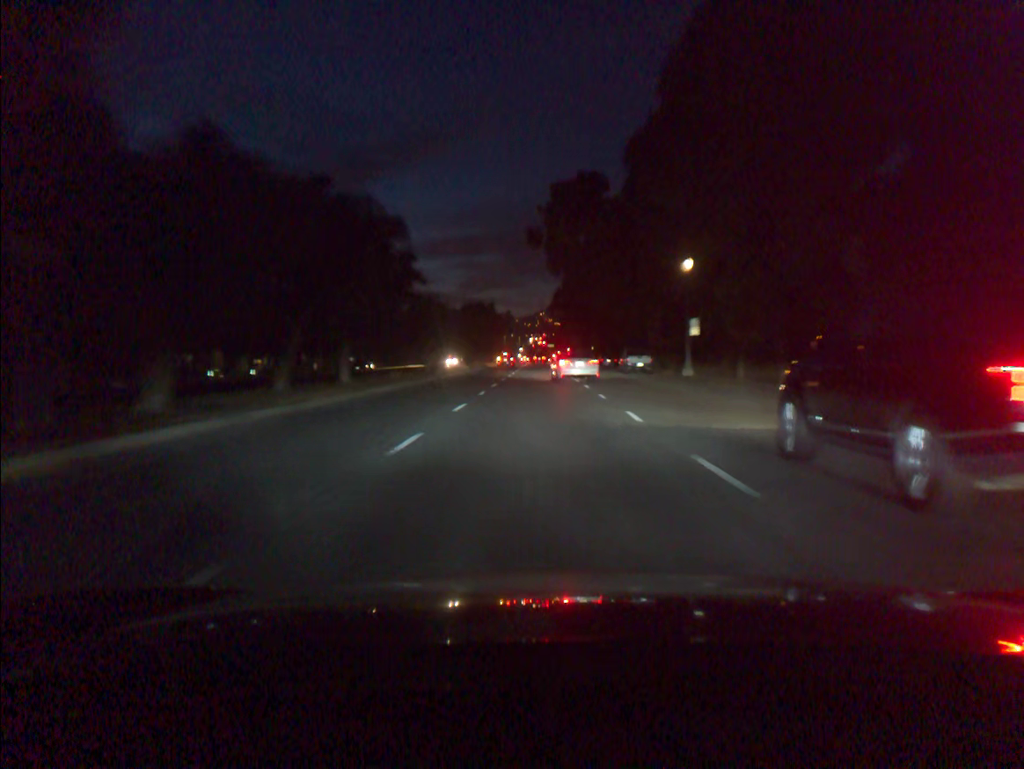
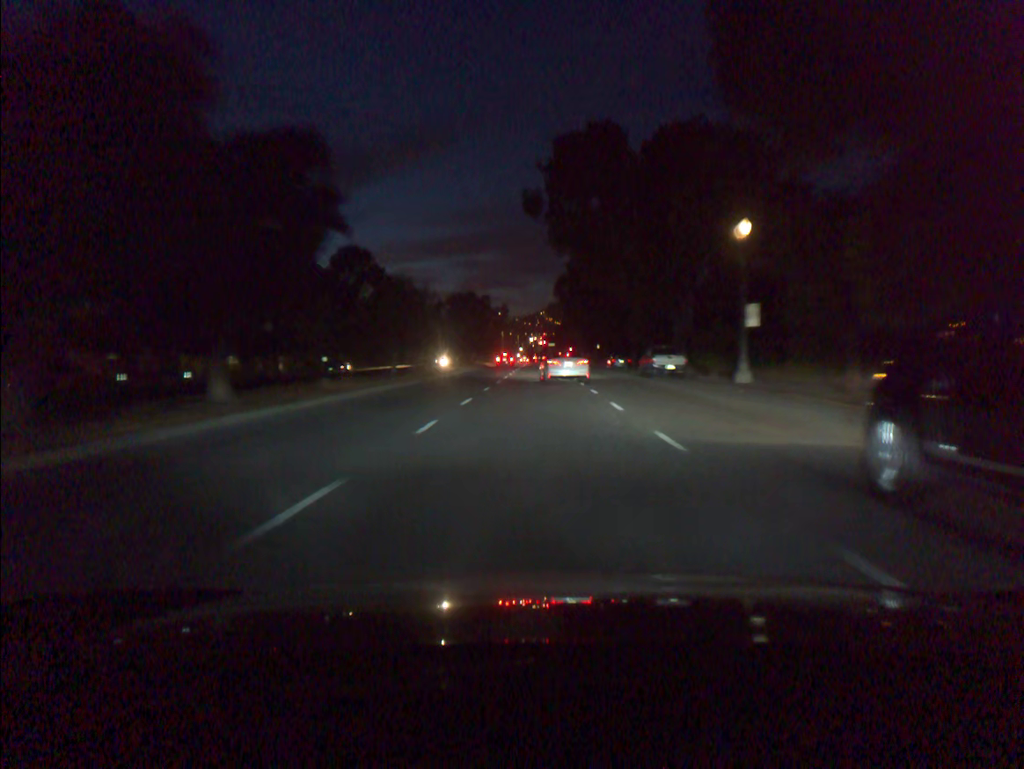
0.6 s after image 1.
(0.0, +12.0) m; 0°
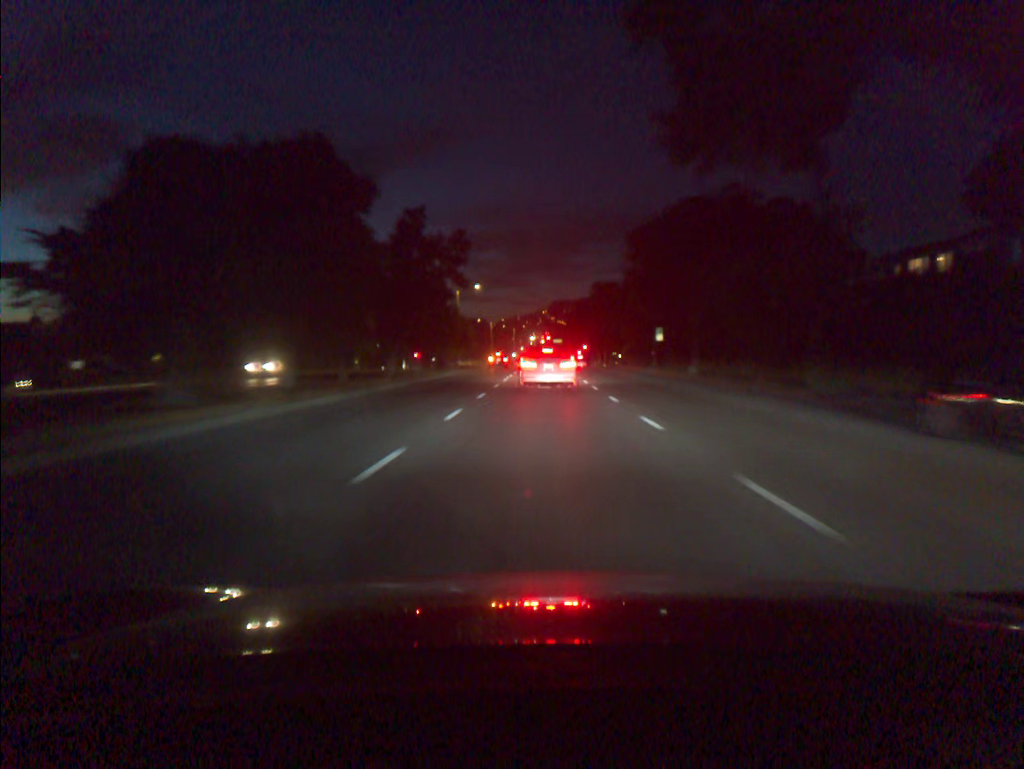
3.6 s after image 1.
(-0.2, +55.9) m; 0°
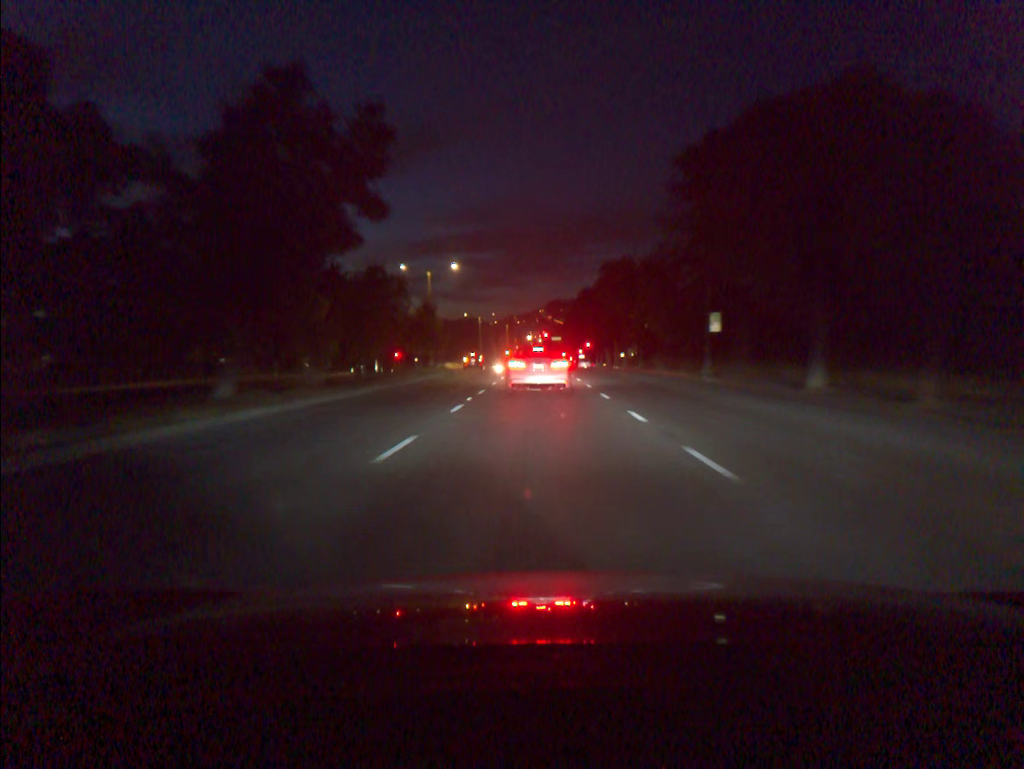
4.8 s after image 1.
(0.0, +20.0) m; 0°
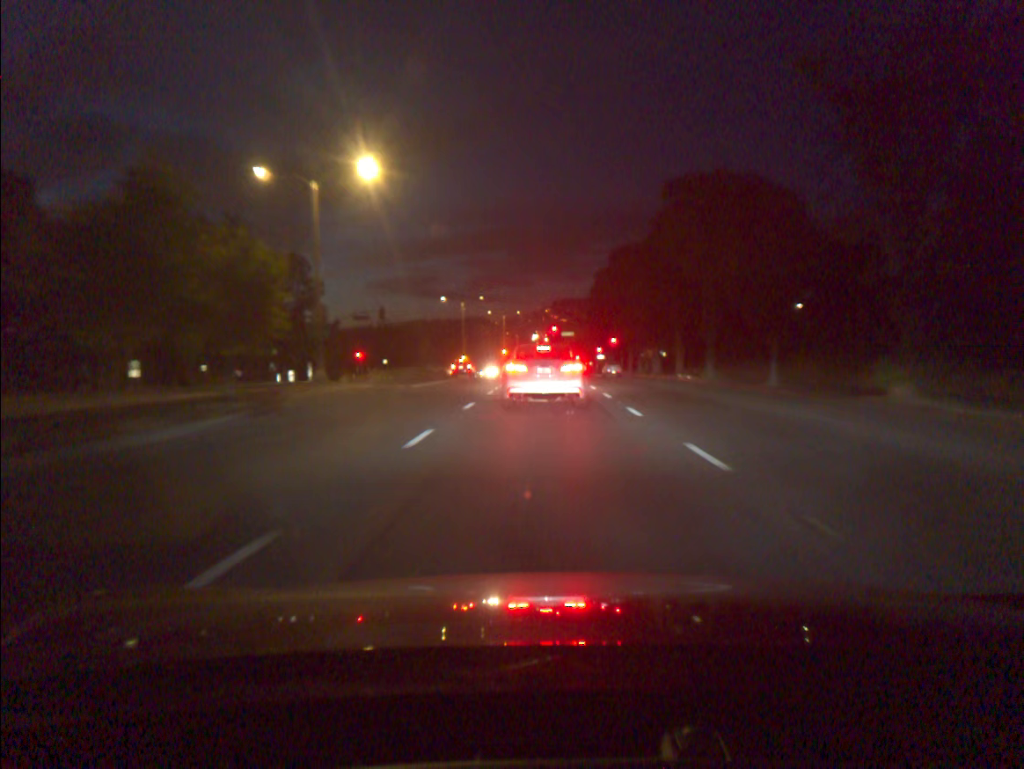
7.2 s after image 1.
(-0.2, +35.5) m; 0°
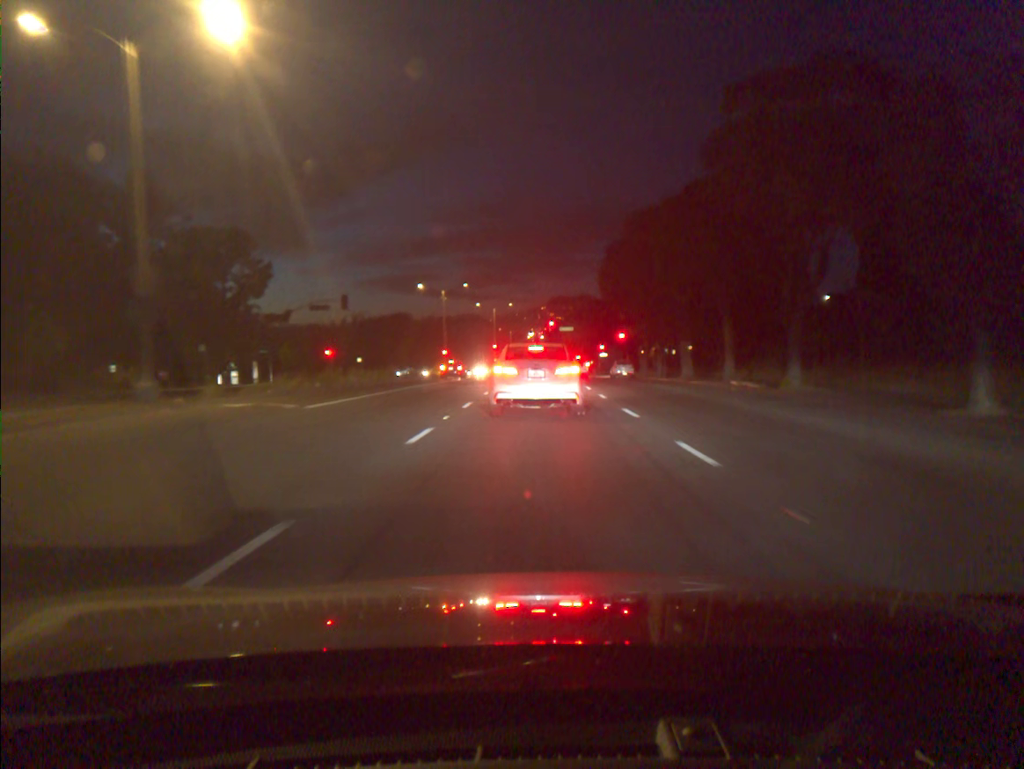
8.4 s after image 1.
(+0.1, +14.3) m; 0°
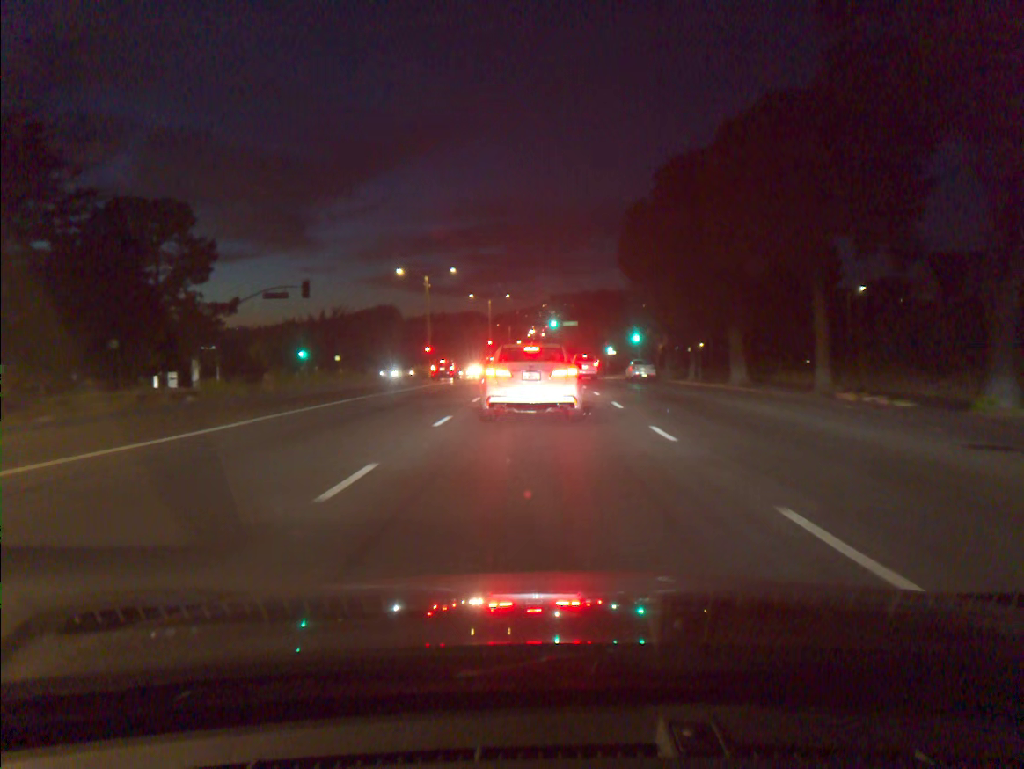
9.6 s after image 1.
(0.0, +11.8) m; 0°
